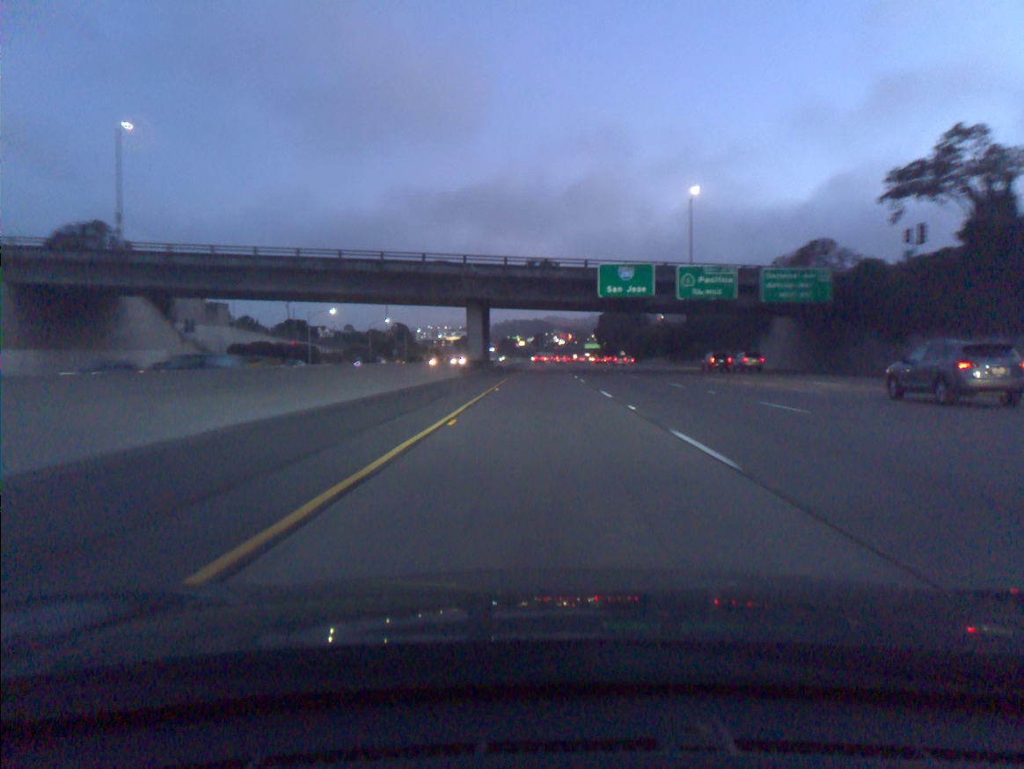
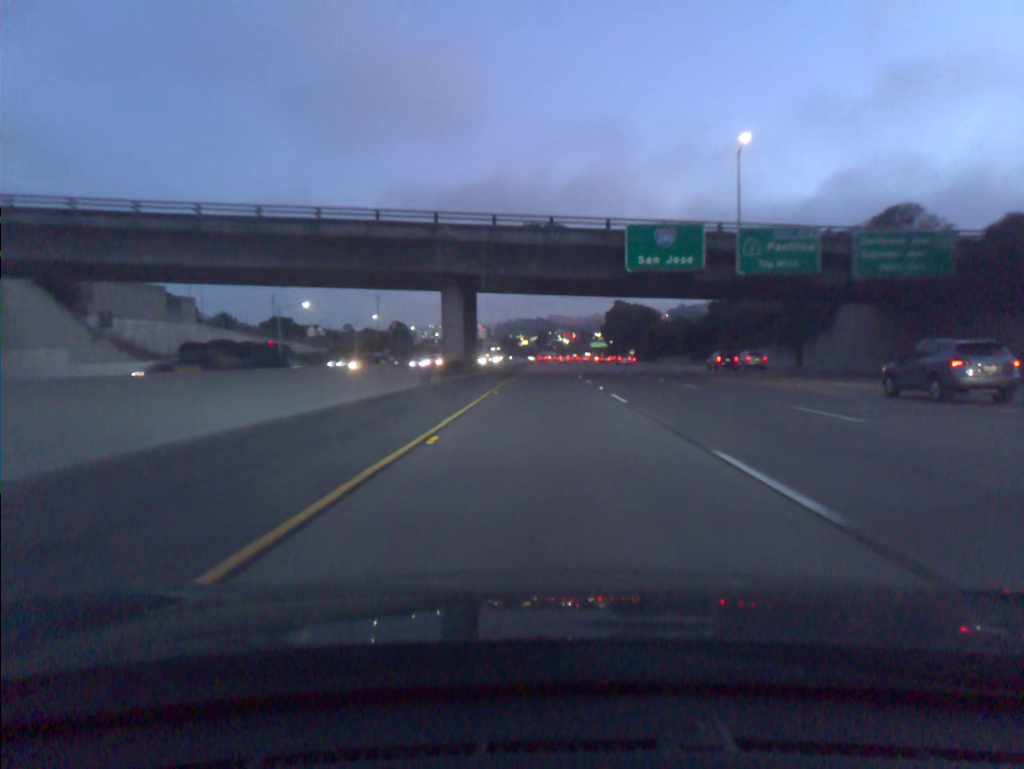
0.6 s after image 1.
(0.0, +17.5) m; 0°
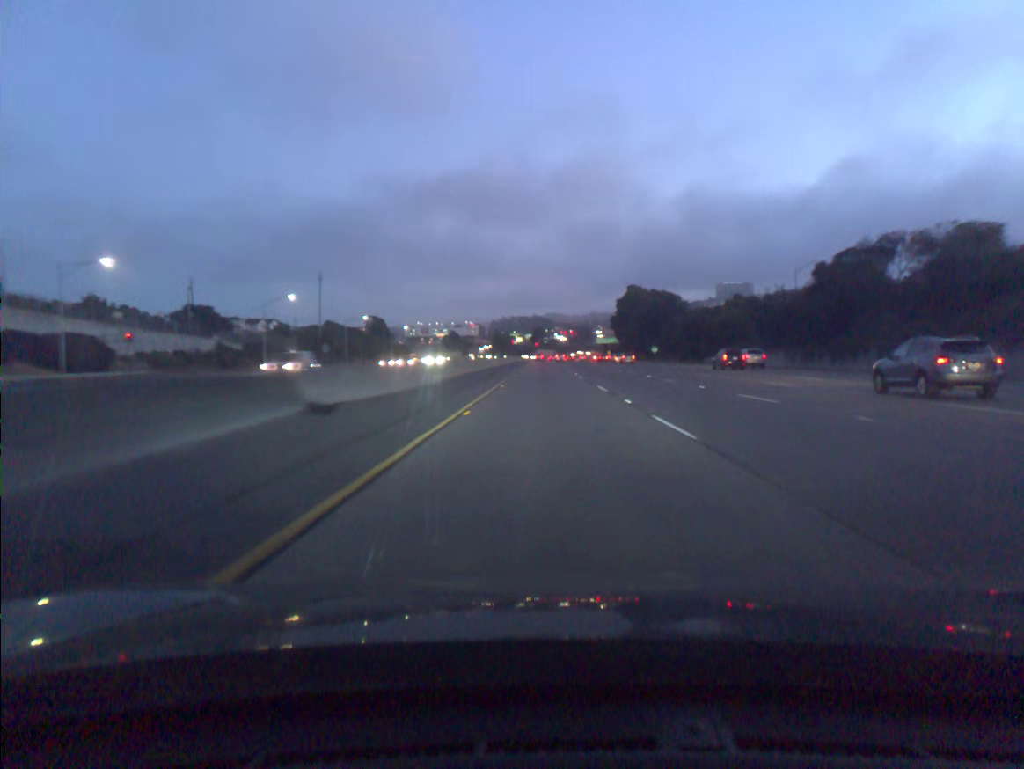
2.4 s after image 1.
(0.0, +53.3) m; 0°
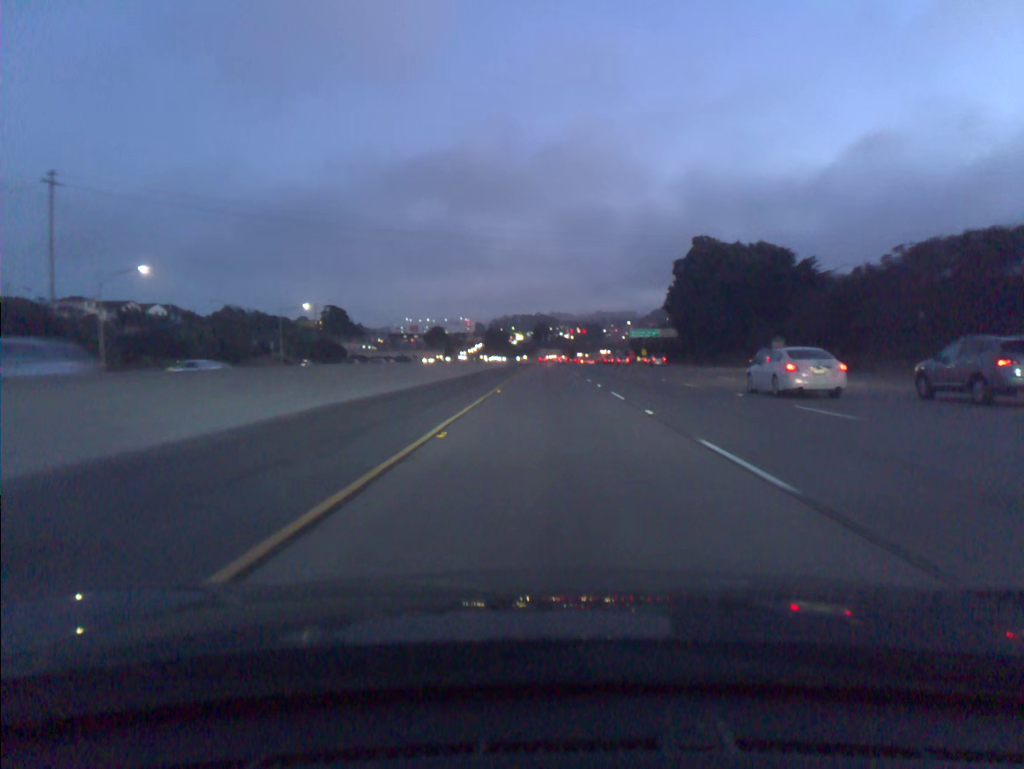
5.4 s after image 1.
(-0.1, +91.8) m; 0°
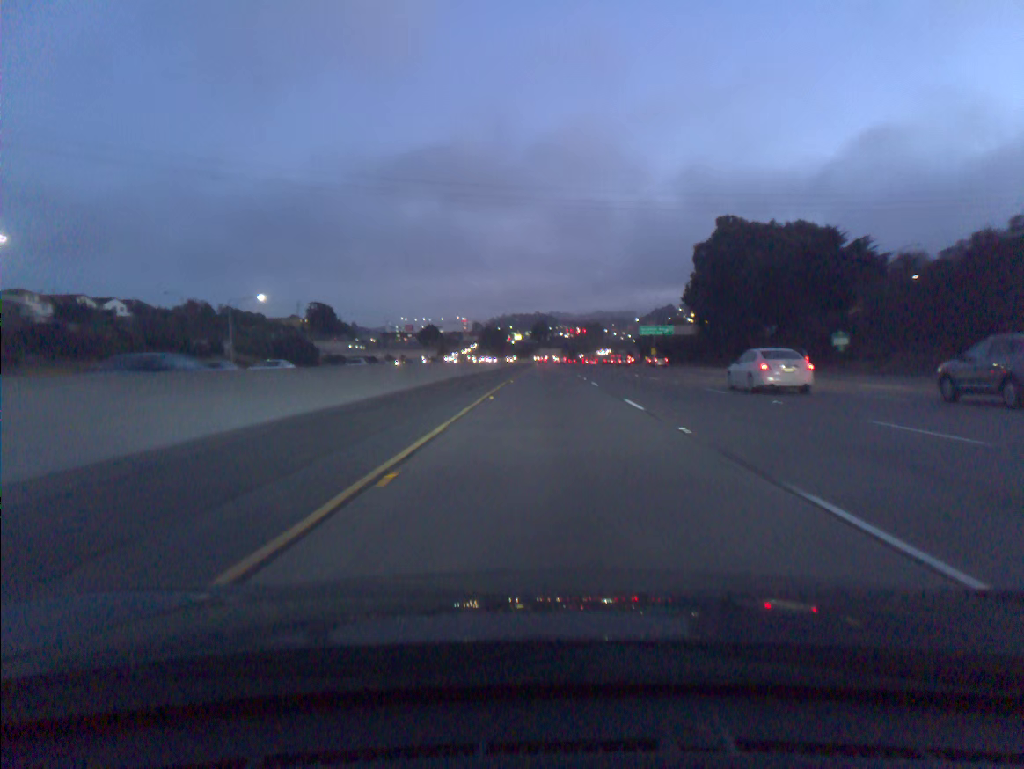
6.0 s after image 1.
(0.0, +18.8) m; 0°
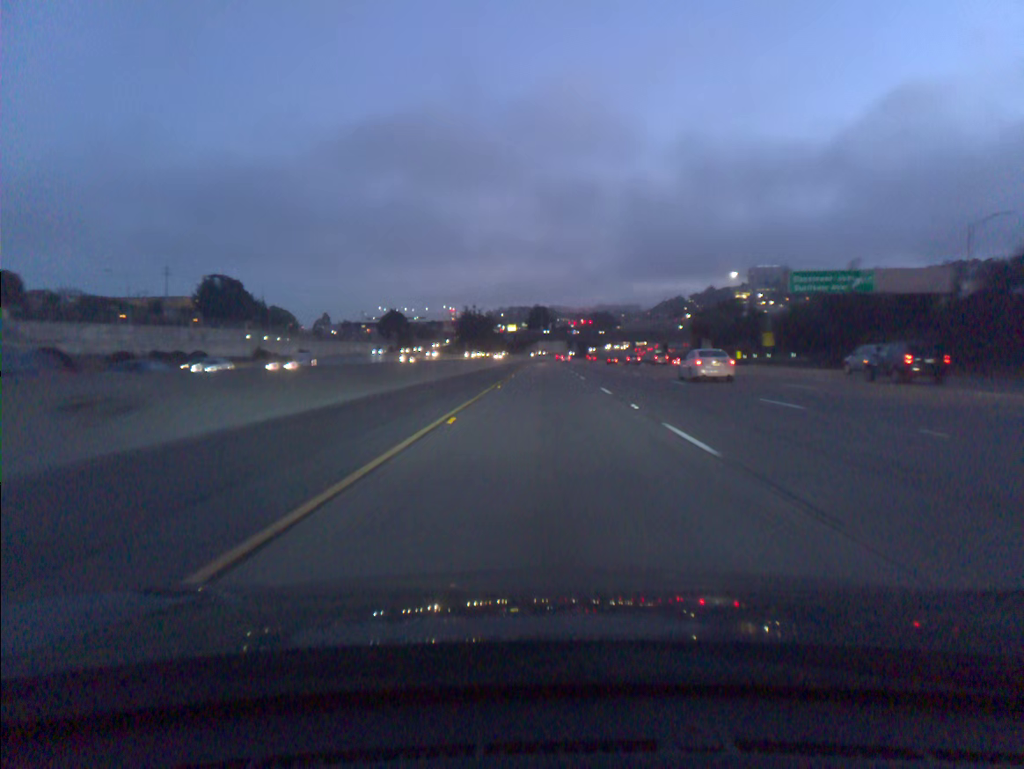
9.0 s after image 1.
(+0.3, +95.9) m; 0°
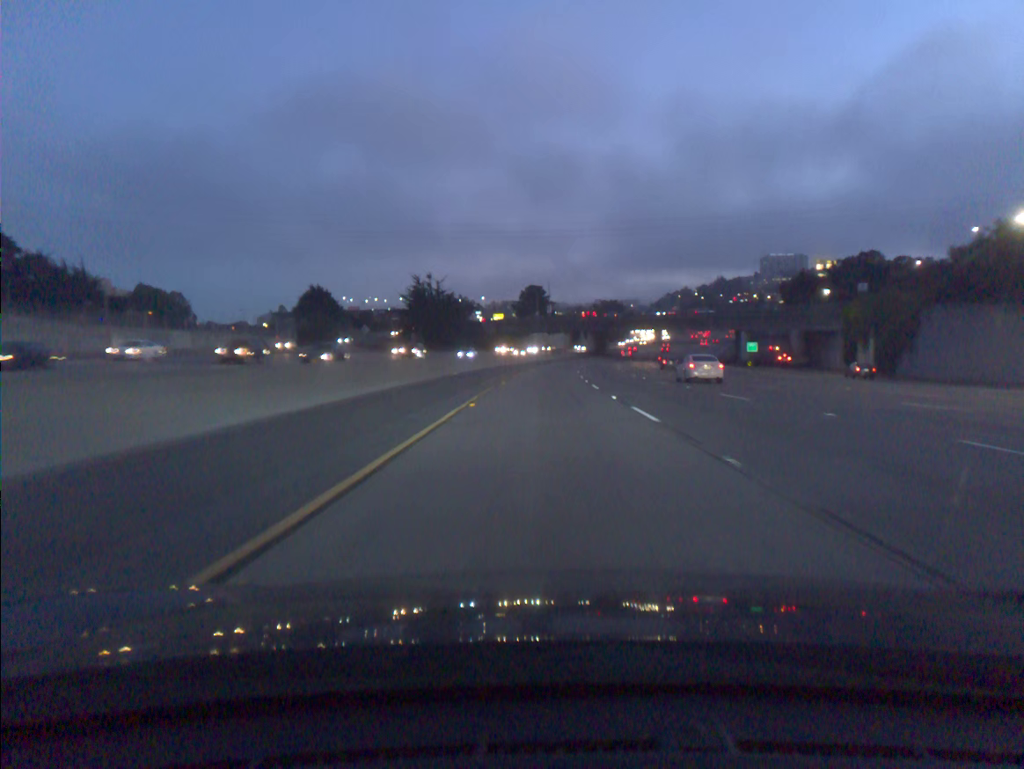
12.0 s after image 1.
(0.0, +97.7) m; 0°
